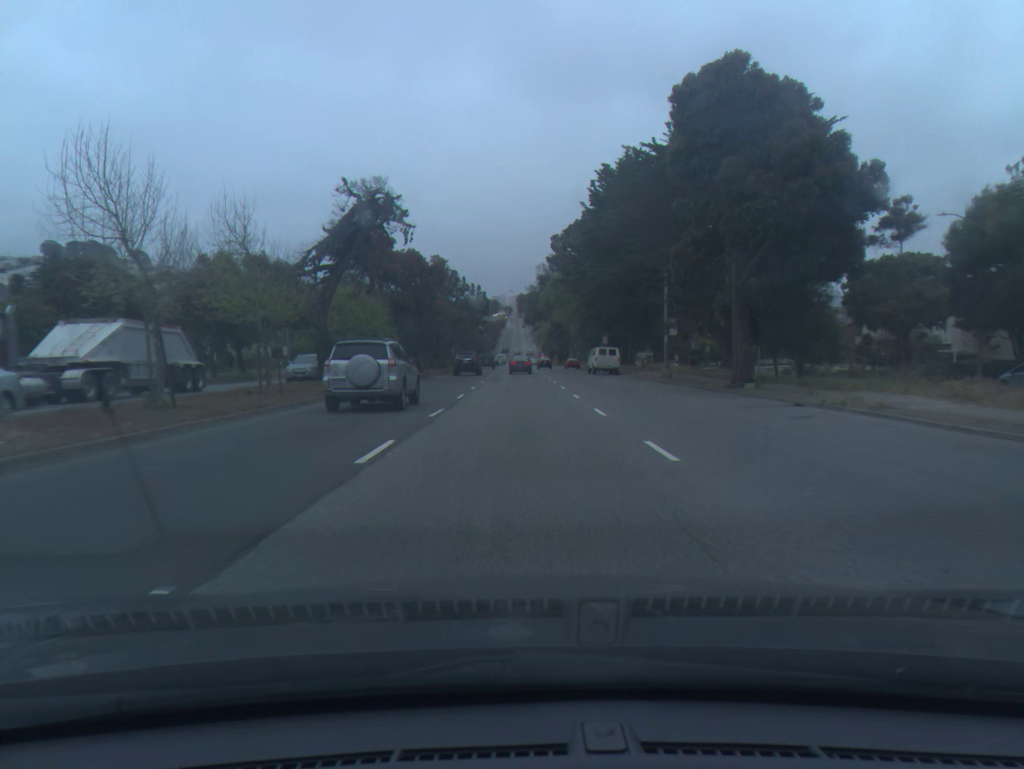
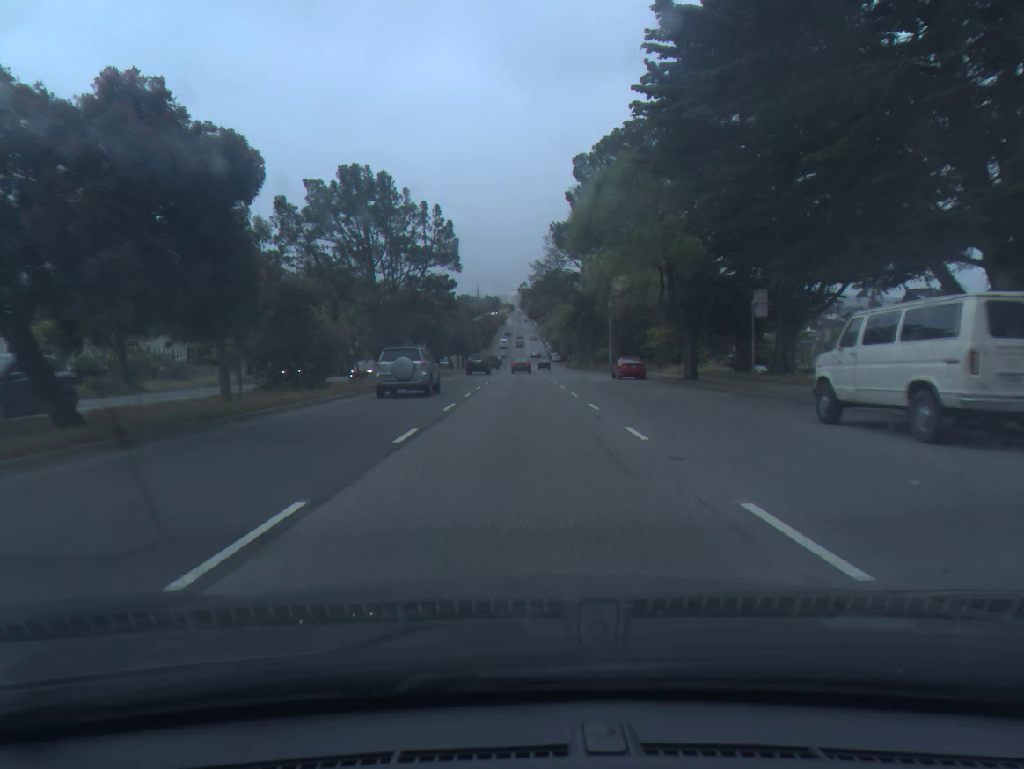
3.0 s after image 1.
(-0.2, +48.8) m; 0°
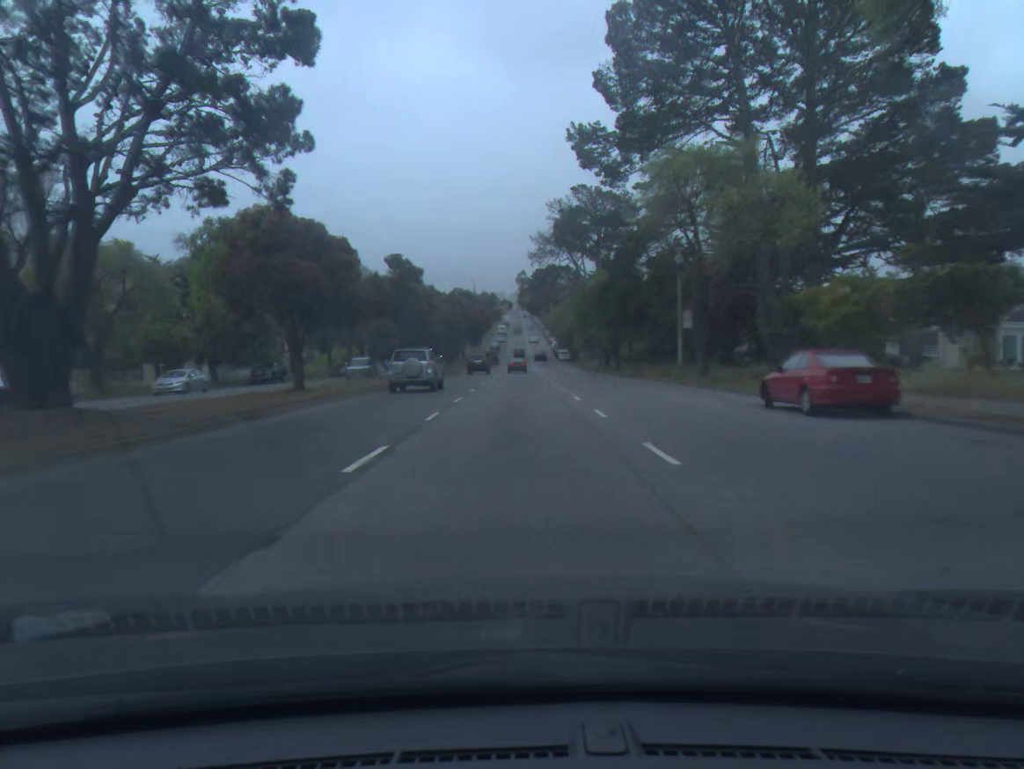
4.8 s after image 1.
(0.0, +31.9) m; 0°
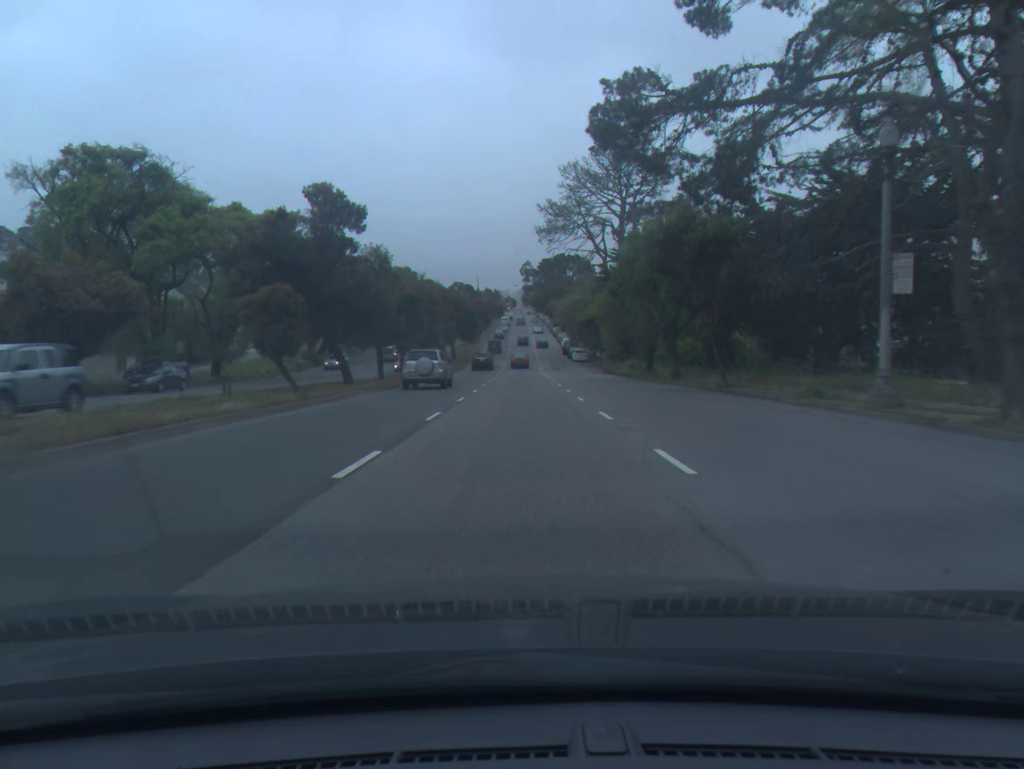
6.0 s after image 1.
(-0.1, +22.2) m; 0°
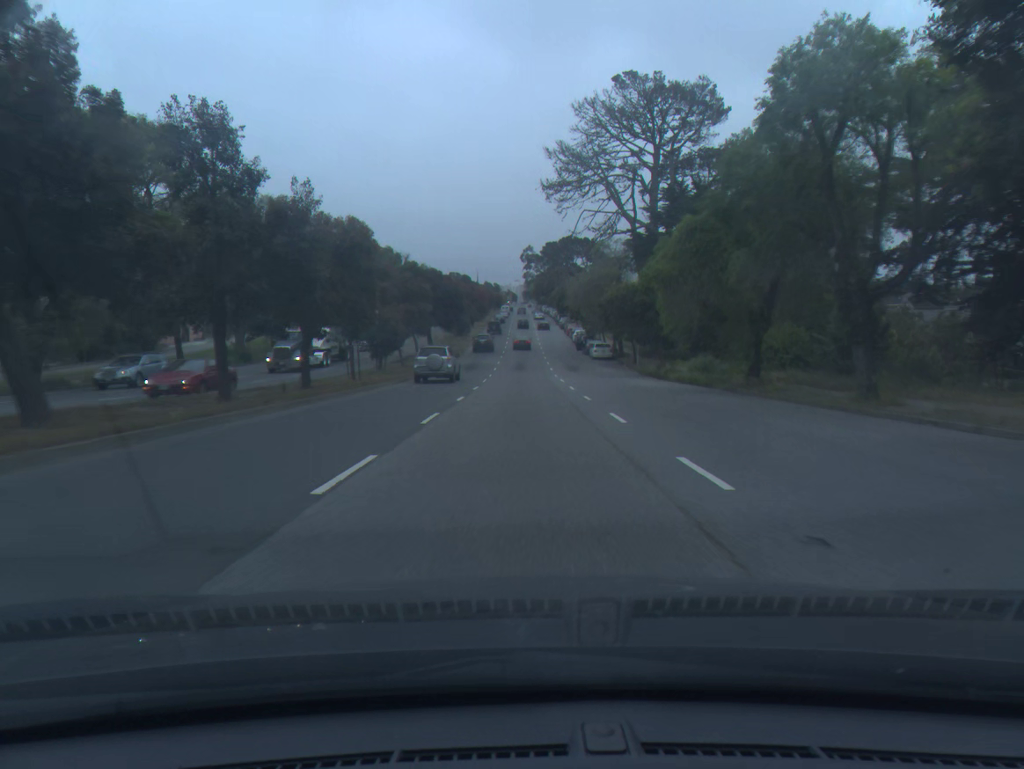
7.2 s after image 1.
(0.0, +22.9) m; 0°
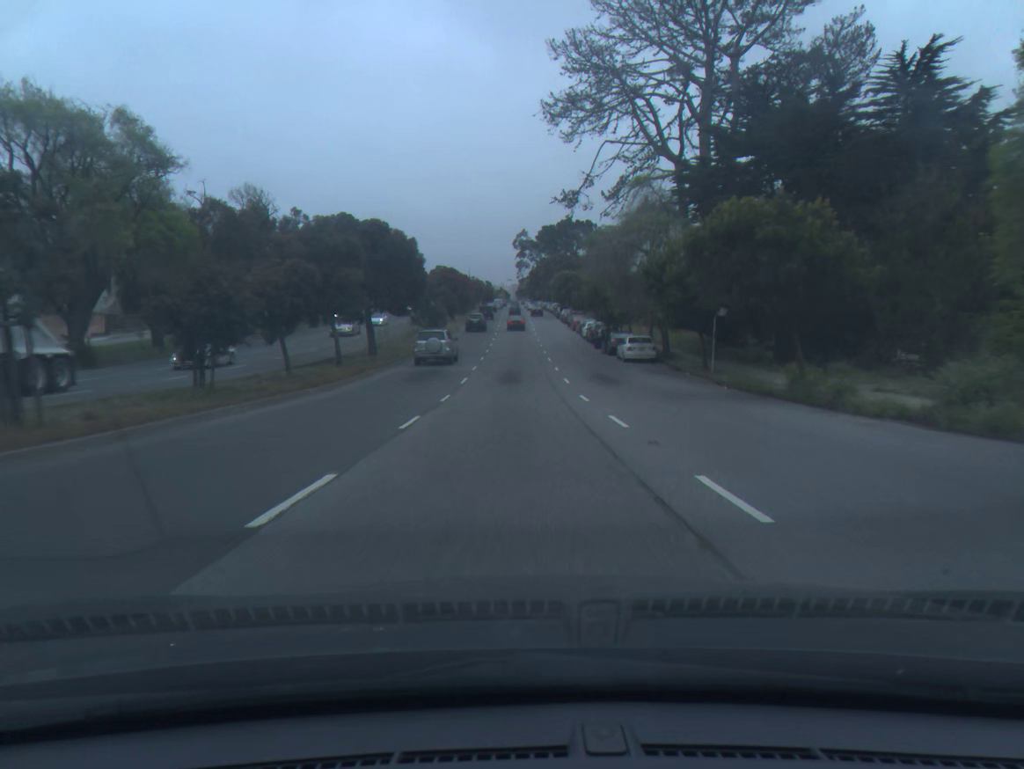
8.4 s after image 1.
(+0.1, +23.5) m; +1°
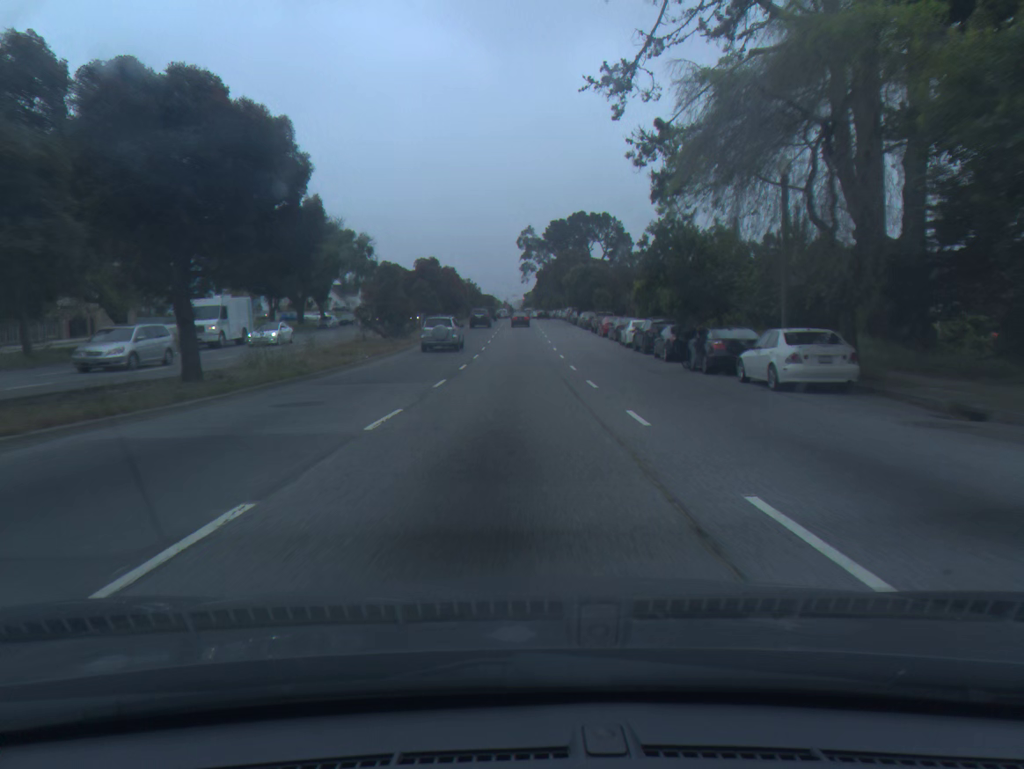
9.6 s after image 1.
(0.0, +23.8) m; 0°
